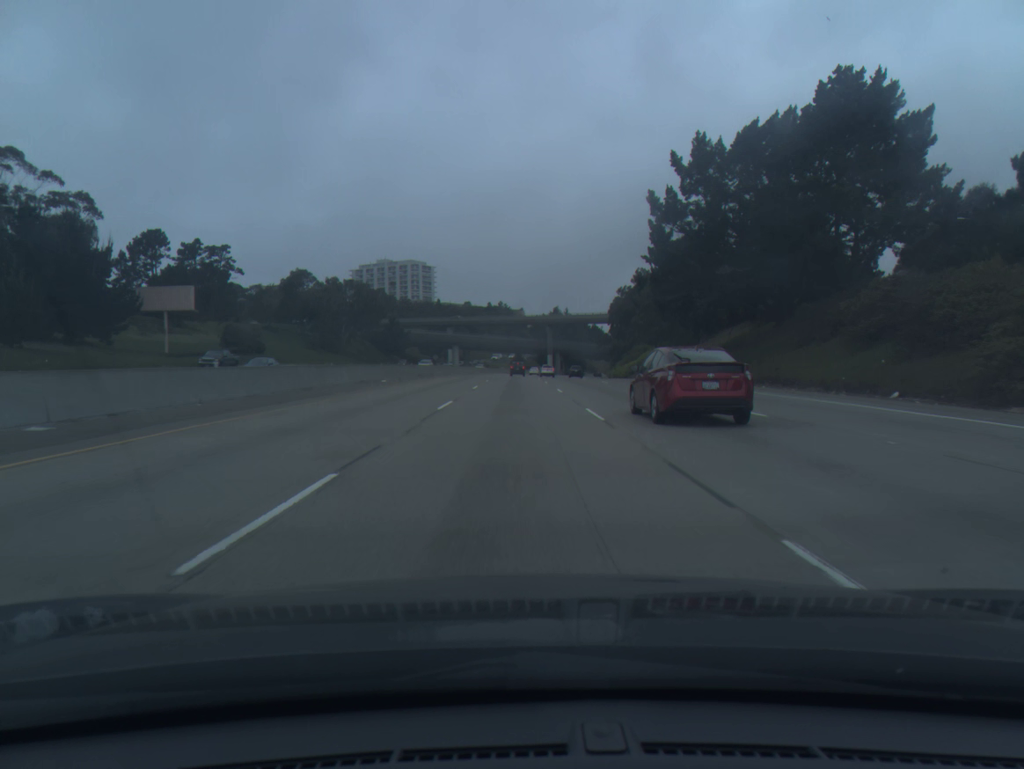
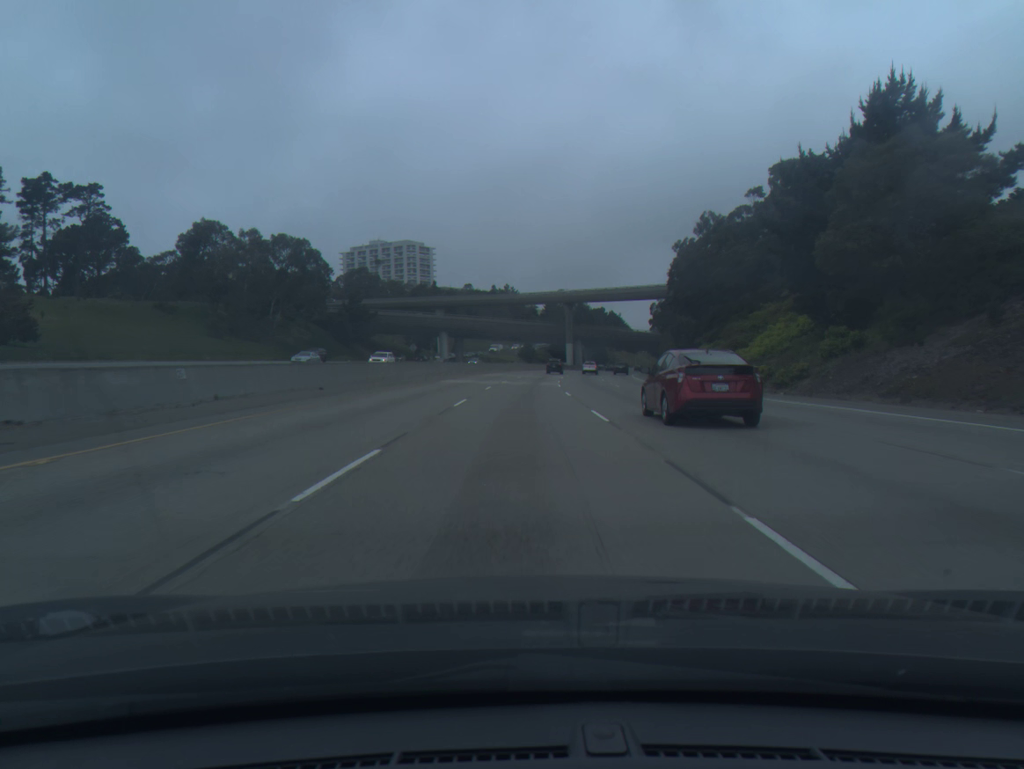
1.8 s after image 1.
(-0.2, +56.2) m; -1°
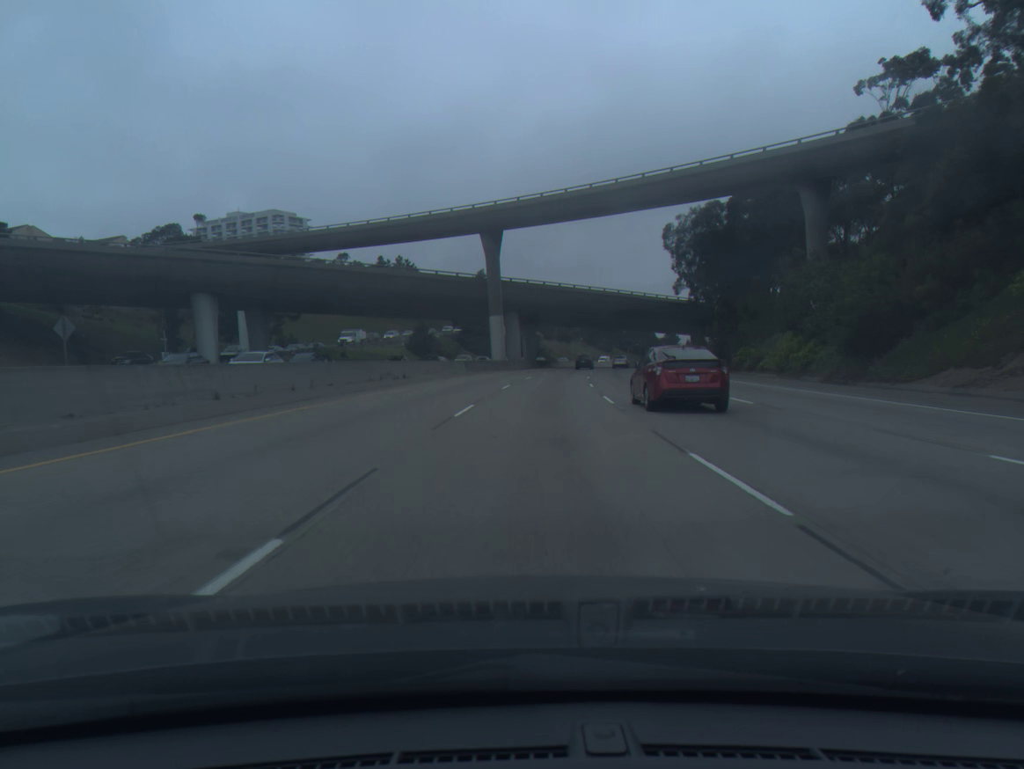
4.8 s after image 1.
(+3.7, +92.8) m; +6°
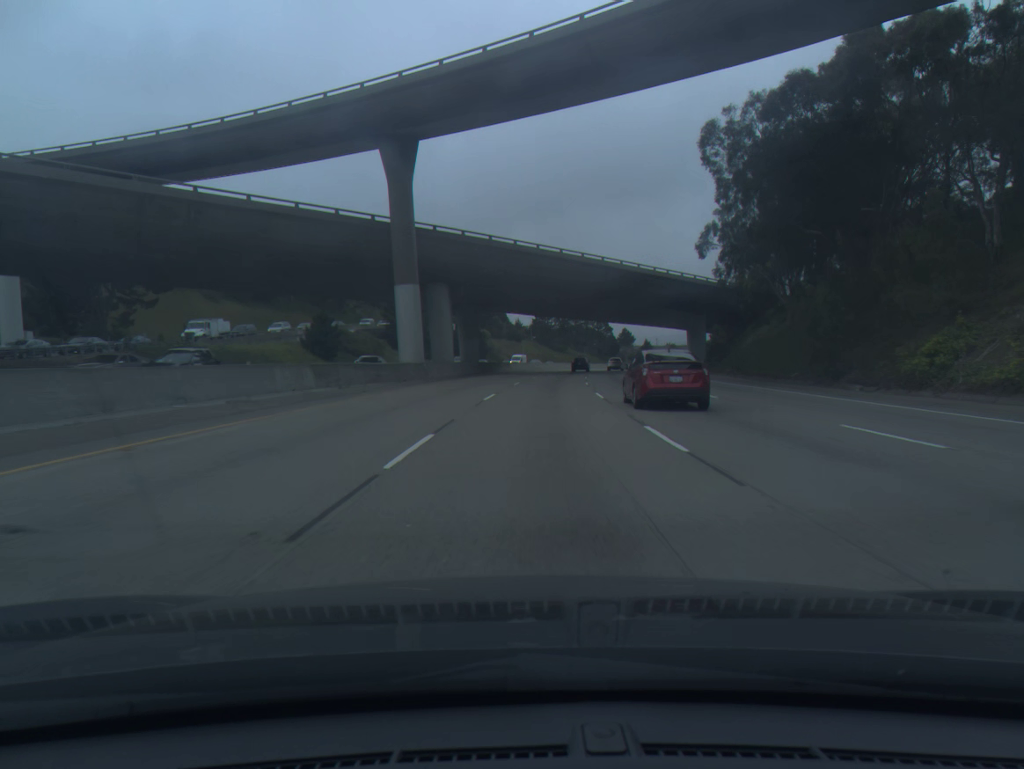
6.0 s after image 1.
(+1.1, +36.6) m; +4°
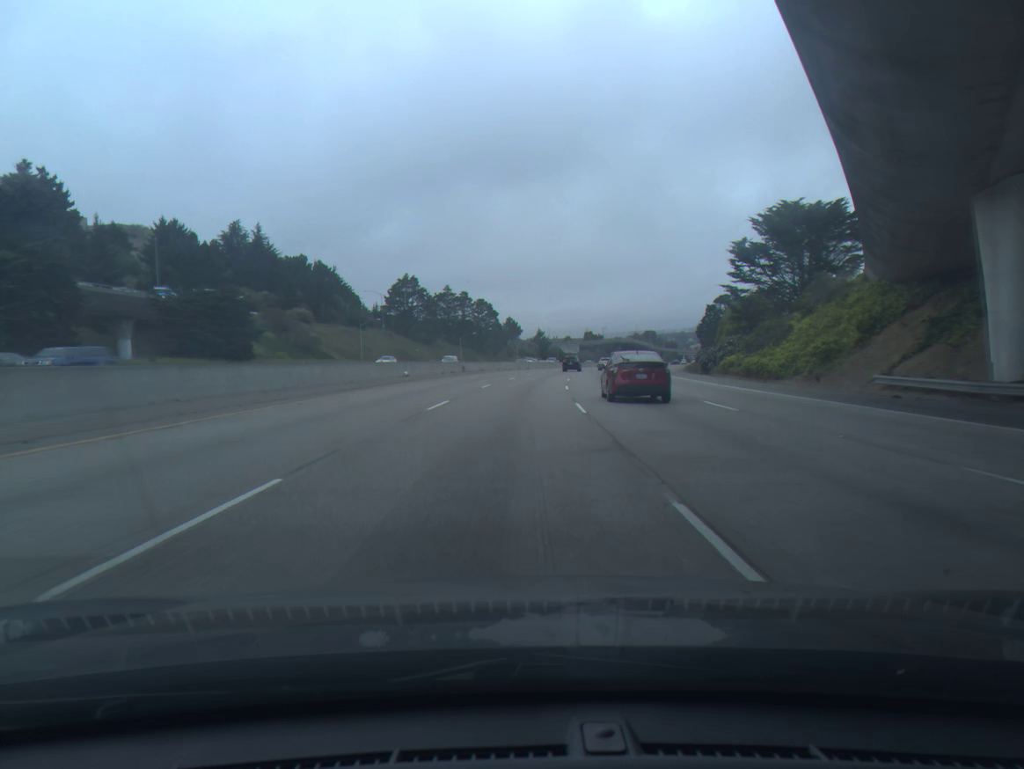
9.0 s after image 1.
(+7.5, +91.9) m; +9°
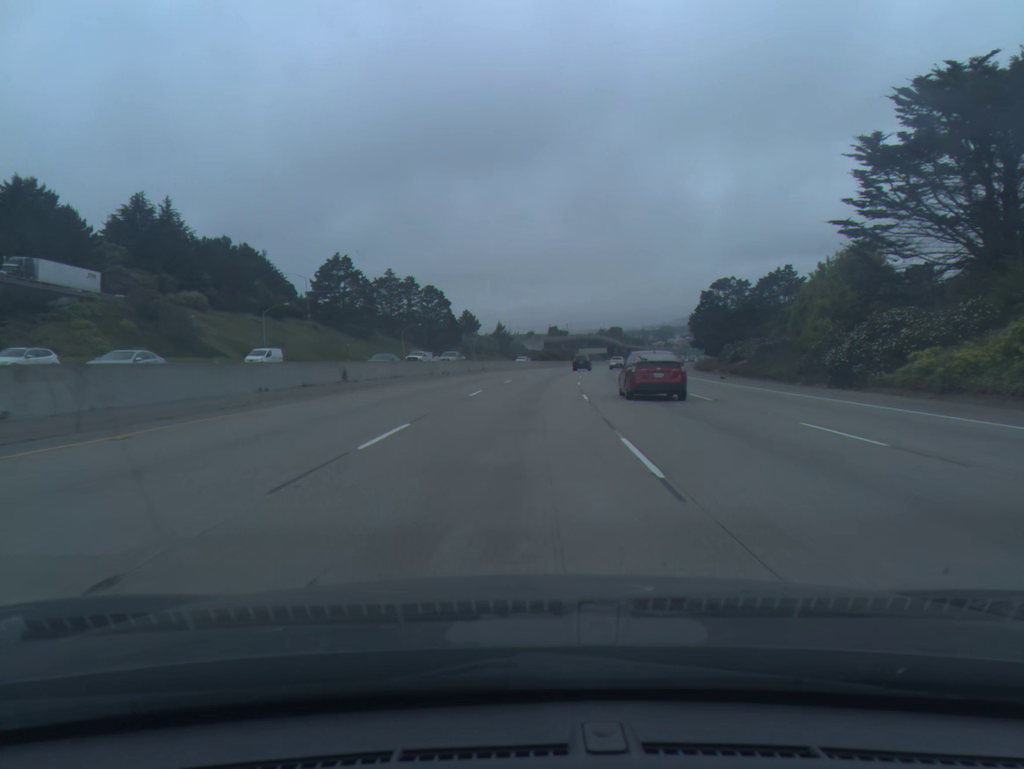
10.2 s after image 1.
(+0.9, +37.3) m; +3°
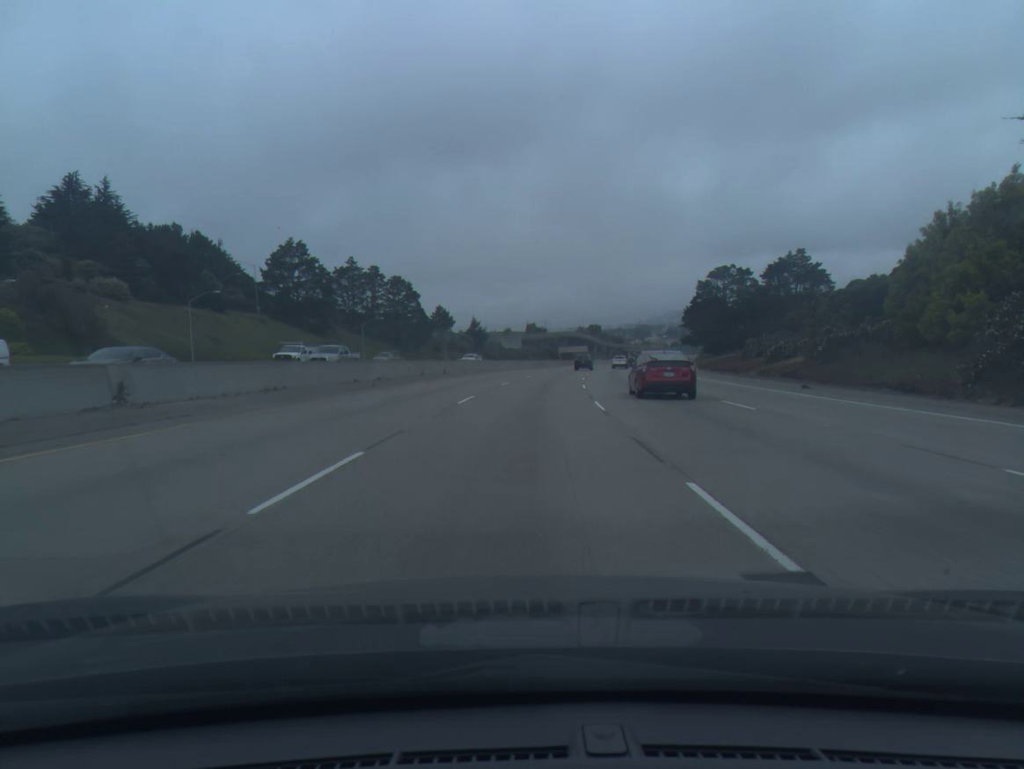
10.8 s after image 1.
(+0.3, +18.7) m; +2°
